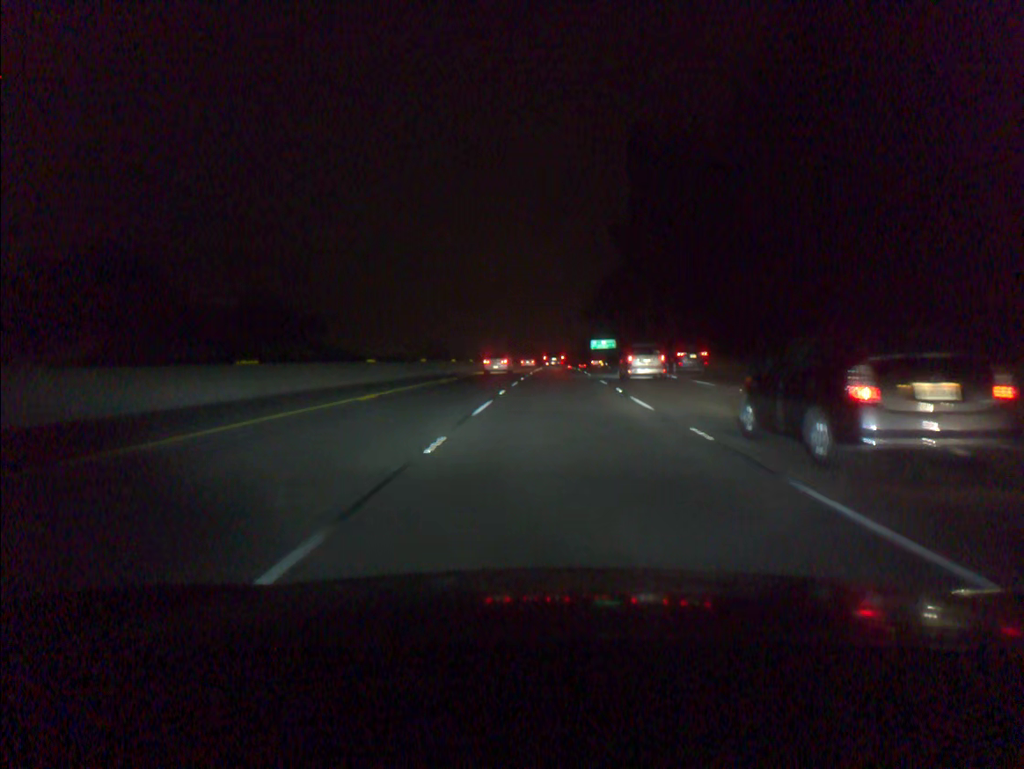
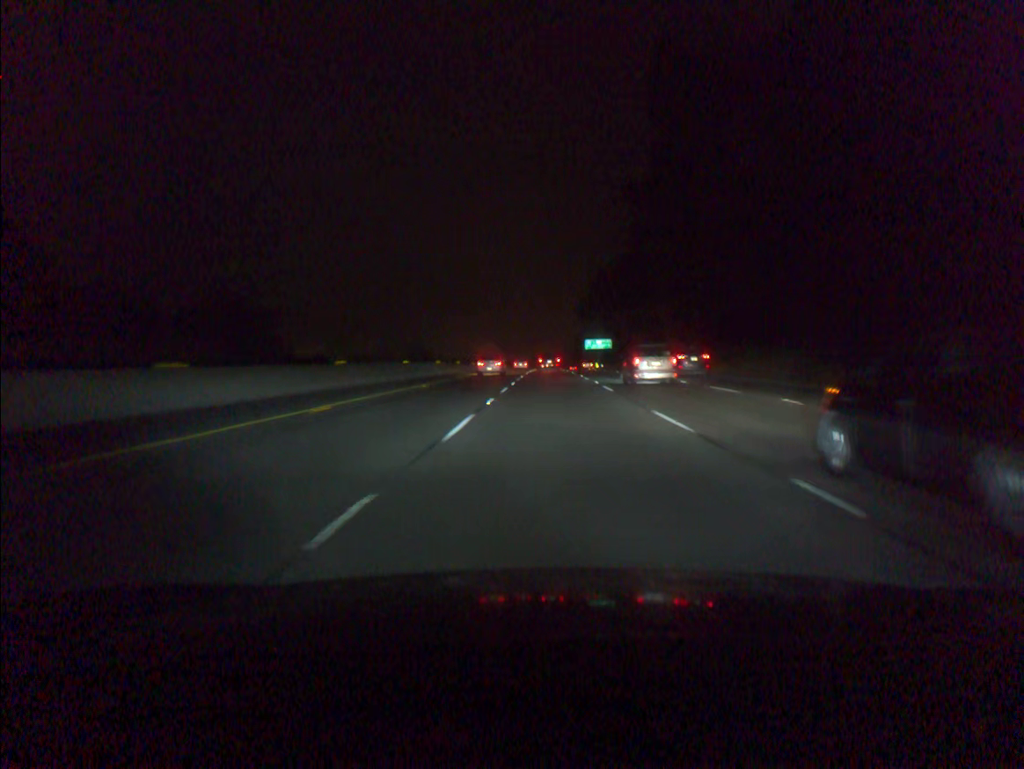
(+0.1, +19.0) m; +1°
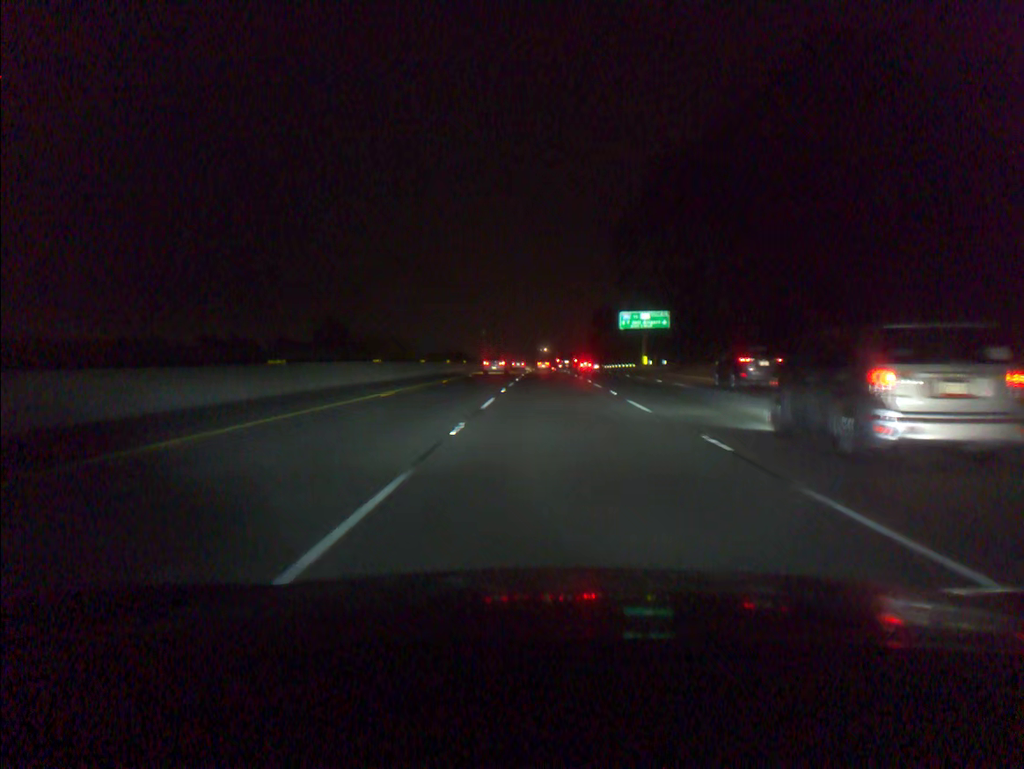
(+0.5, +95.0) m; 0°
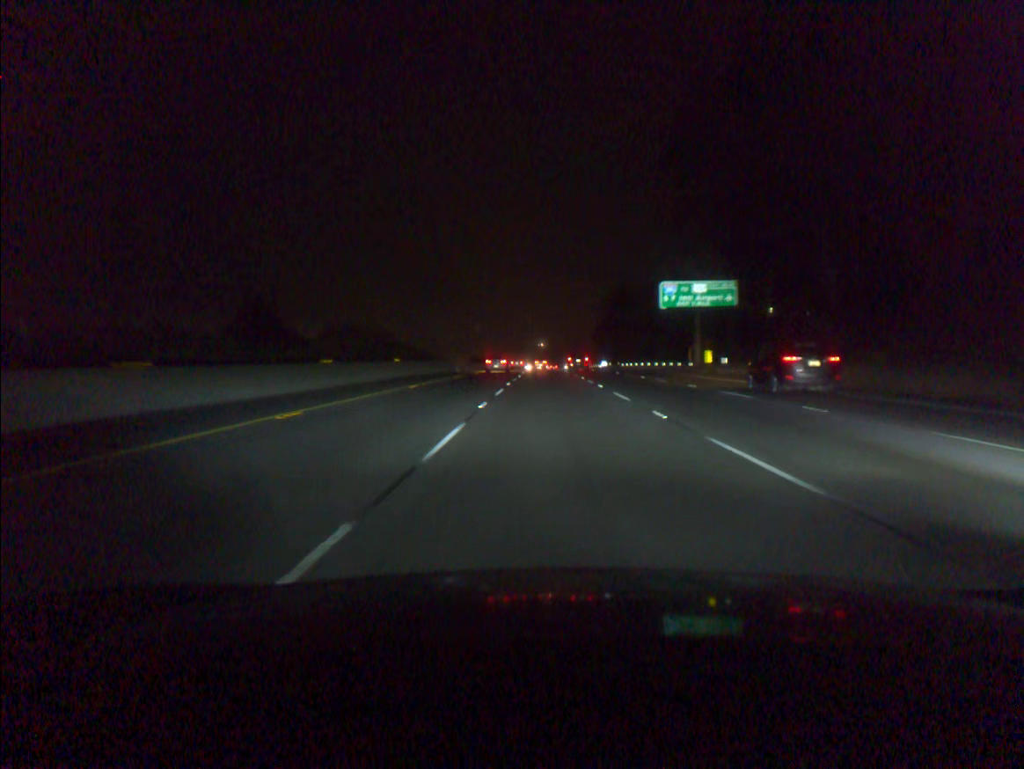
(0.0, +38.3) m; 0°
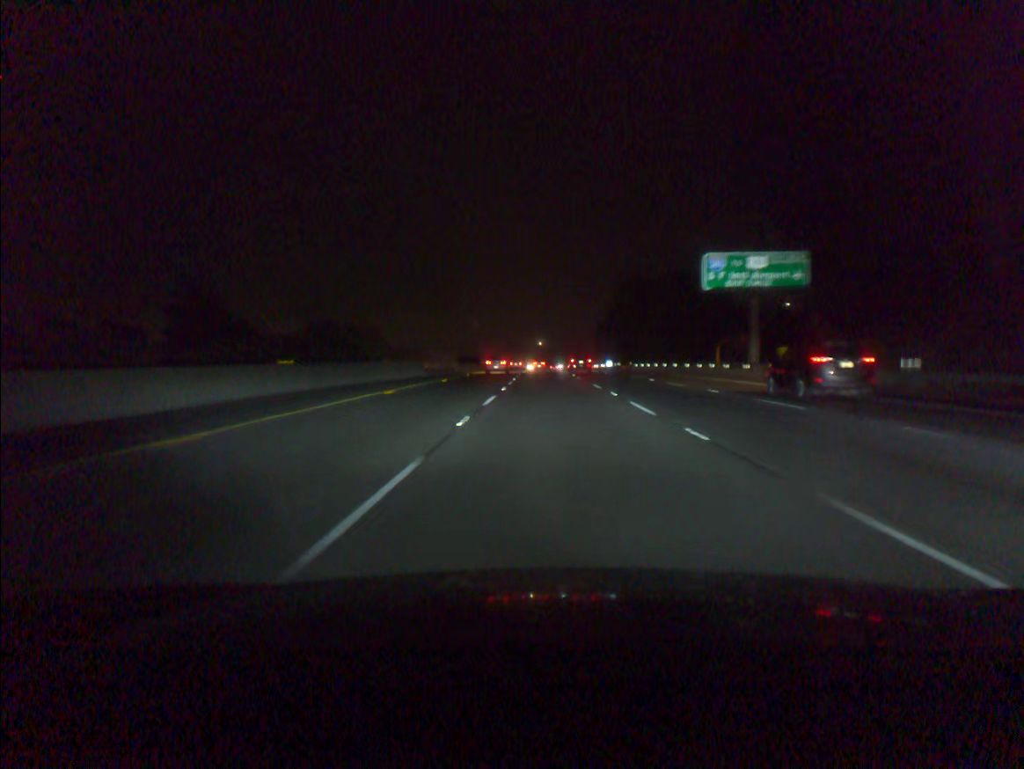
(0.0, +19.2) m; 0°
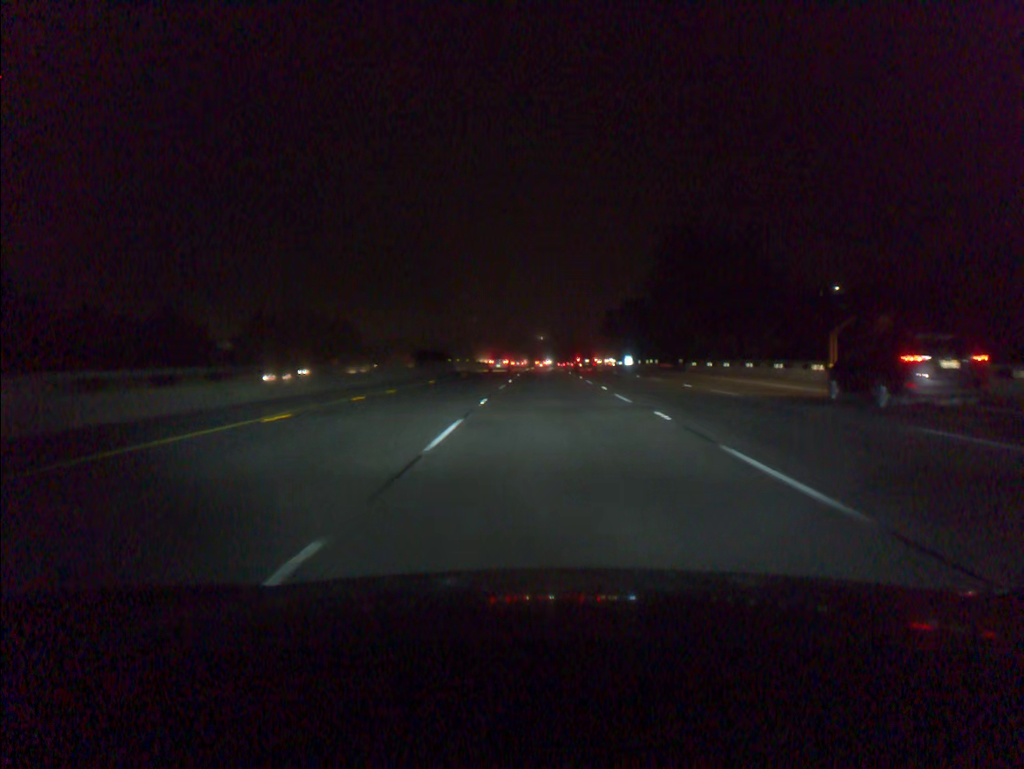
(0.0, +38.6) m; 0°
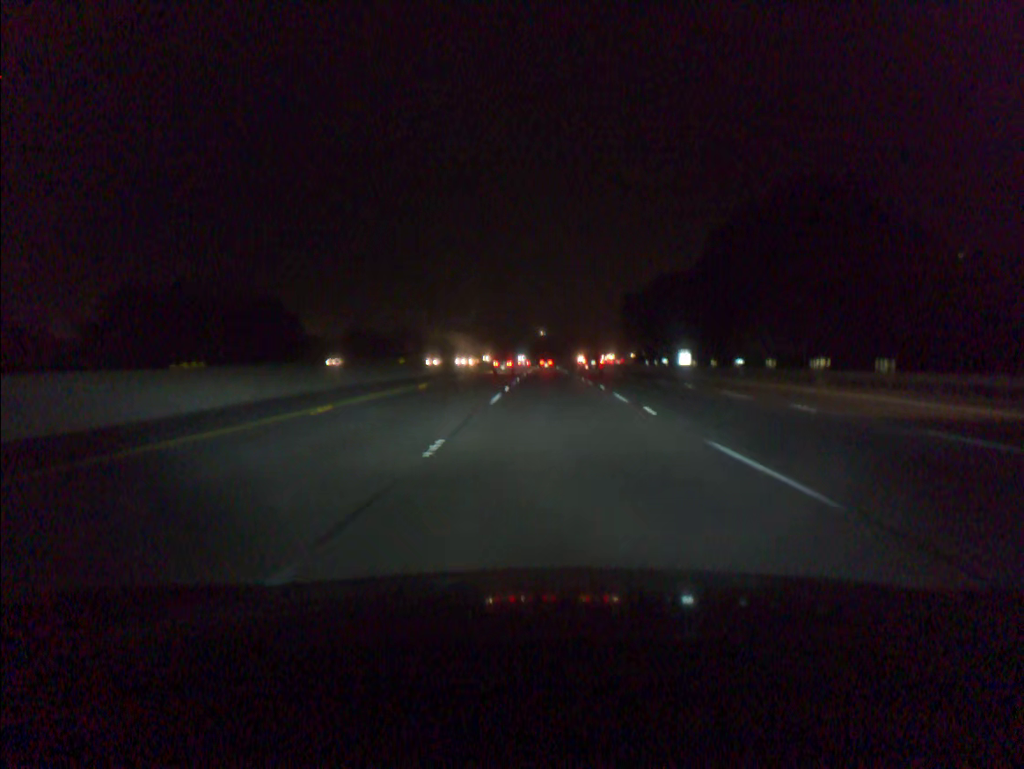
(-0.1, +57.9) m; 0°
